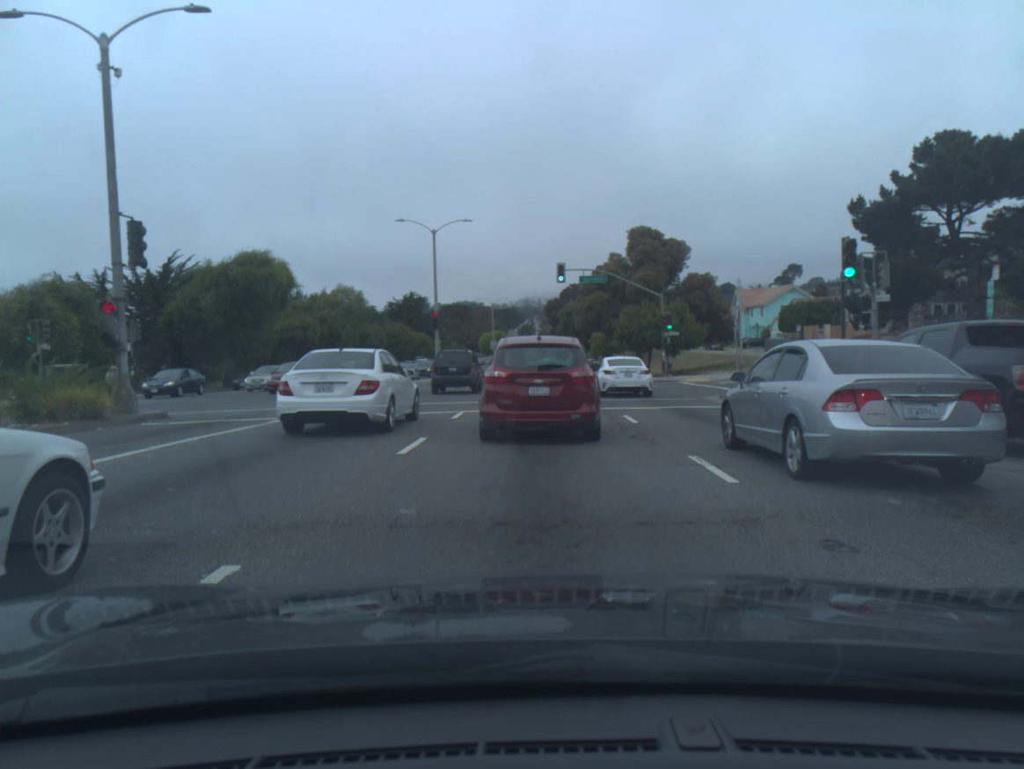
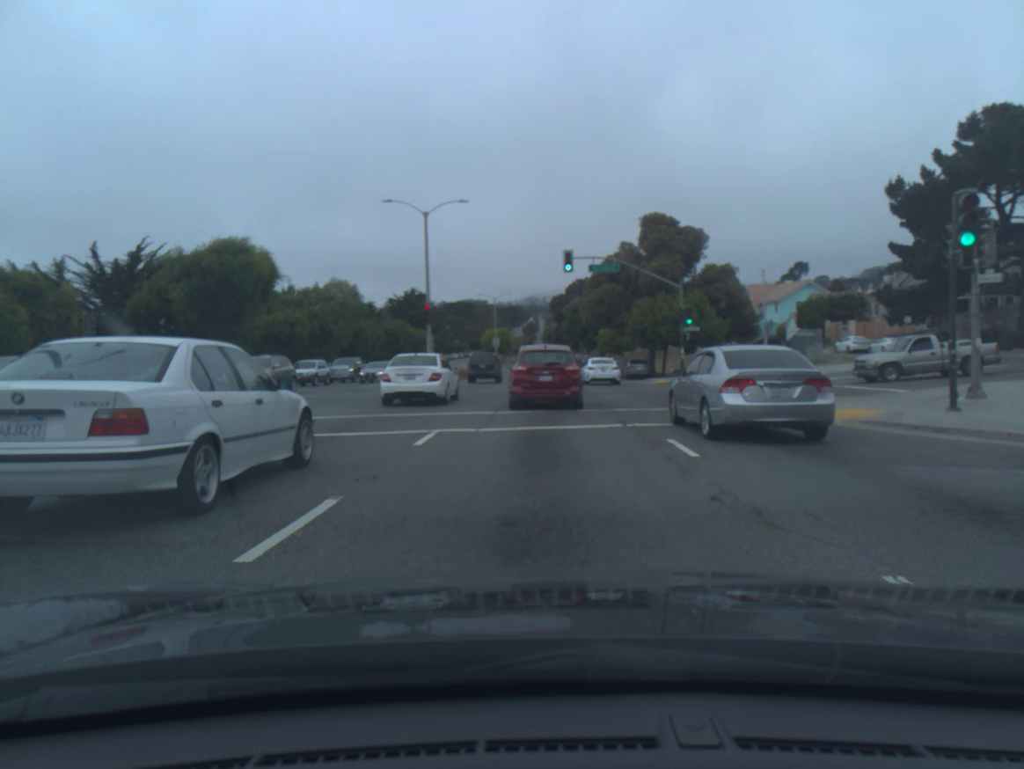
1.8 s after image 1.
(0.0, +5.3) m; 0°
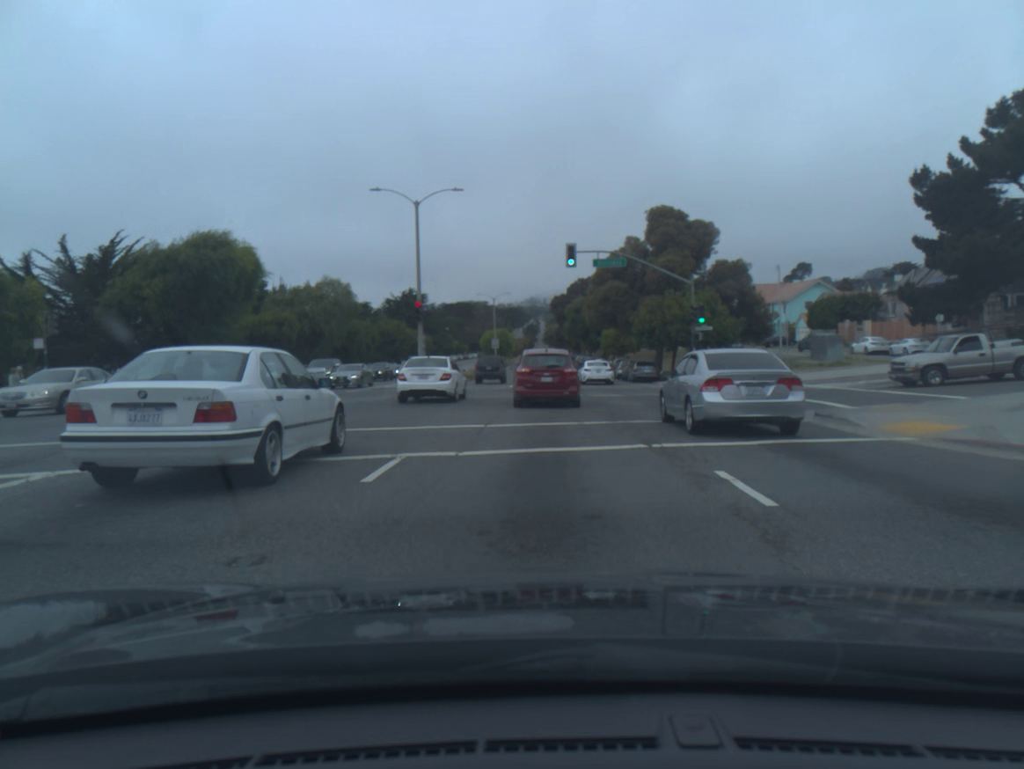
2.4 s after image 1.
(0.0, +3.1) m; 0°
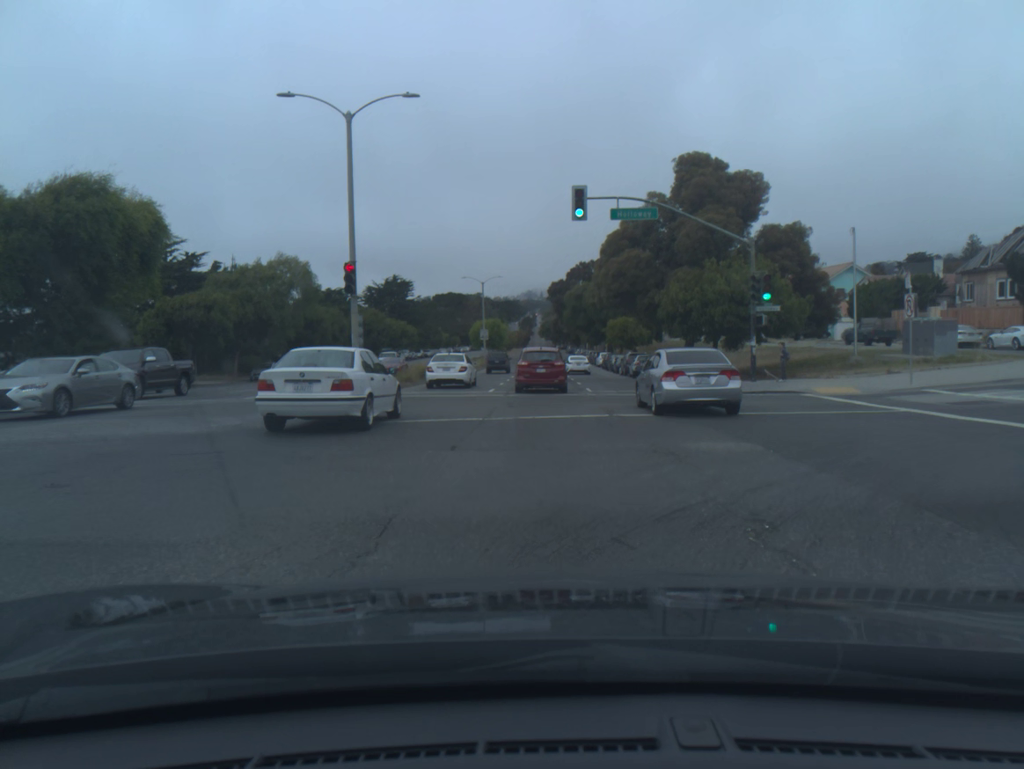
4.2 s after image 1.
(+0.1, +12.7) m; 0°
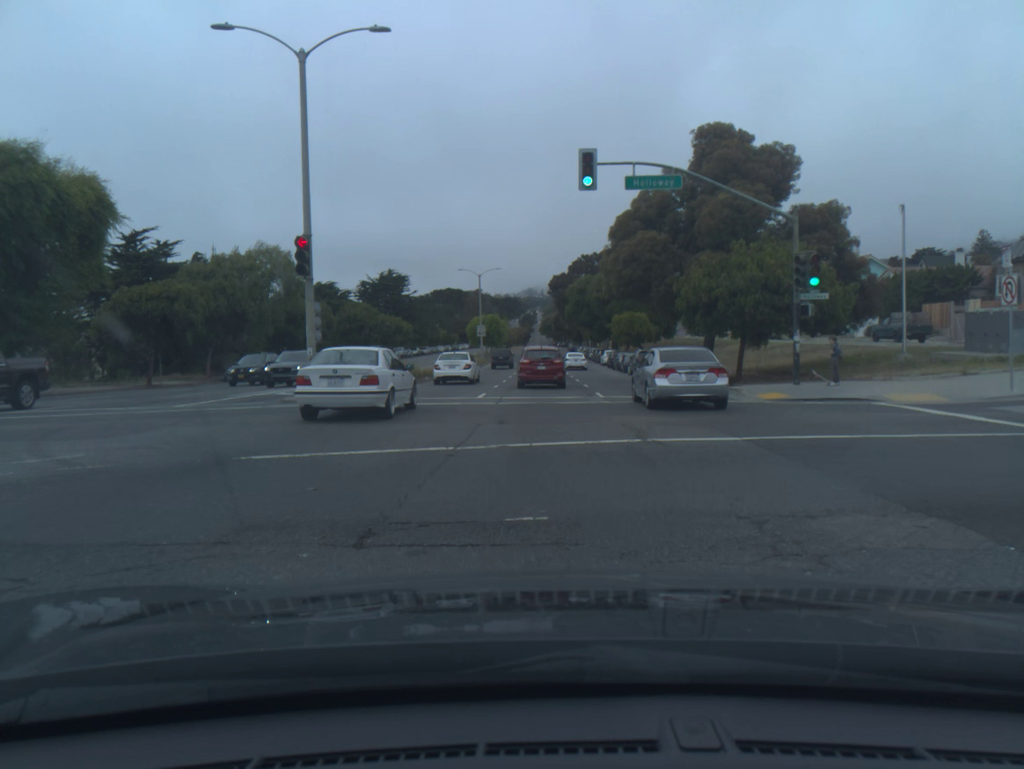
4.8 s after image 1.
(0.0, +5.0) m; 0°
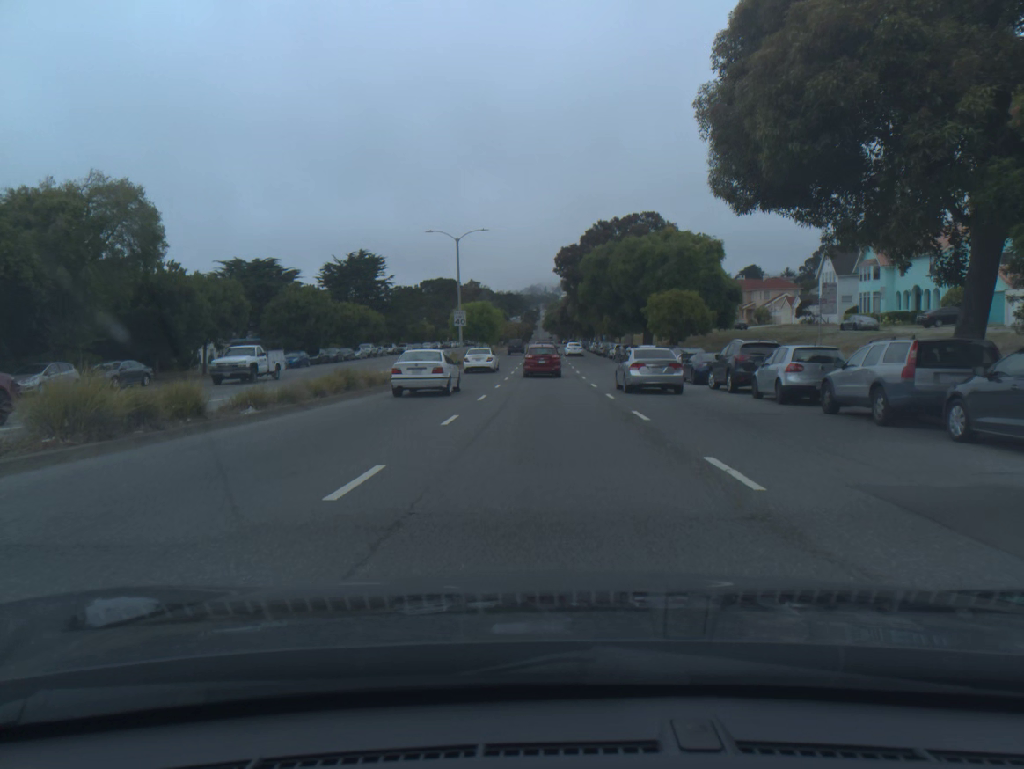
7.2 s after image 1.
(-0.1, +23.7) m; 0°
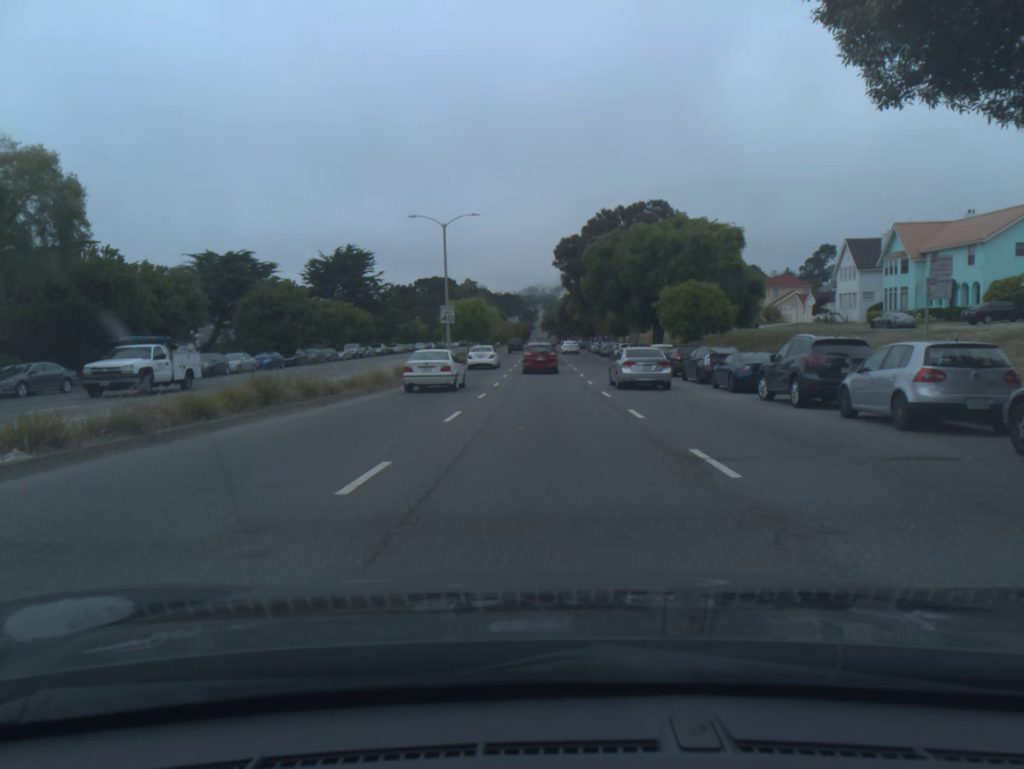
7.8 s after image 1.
(0.0, +6.8) m; 0°
